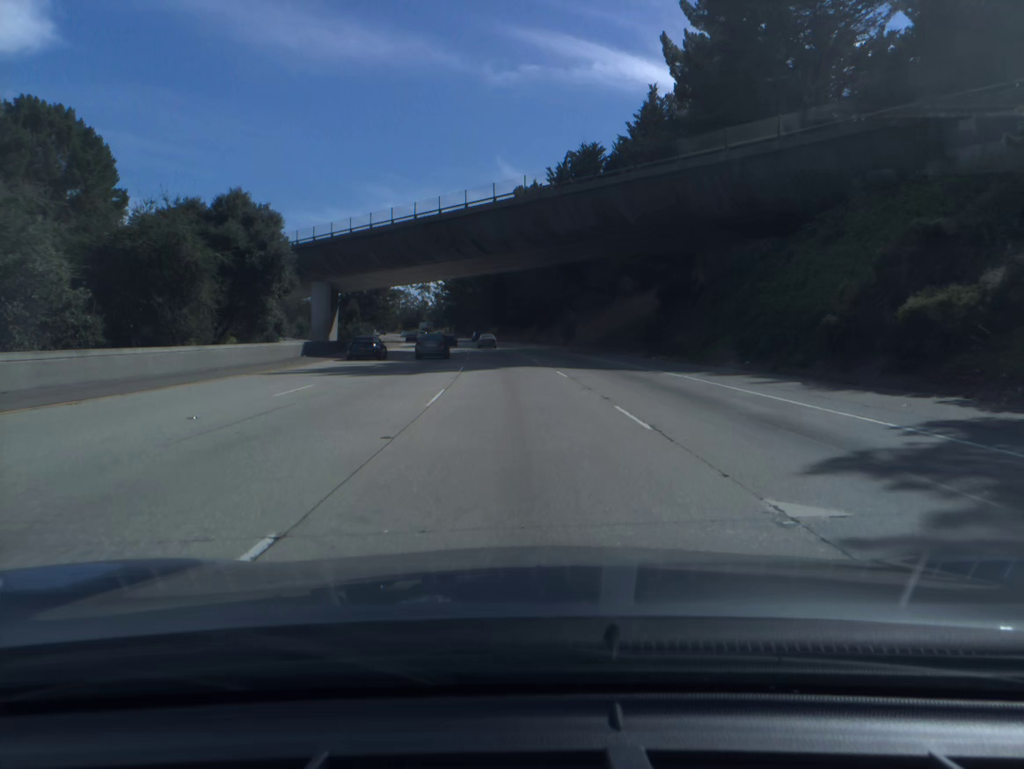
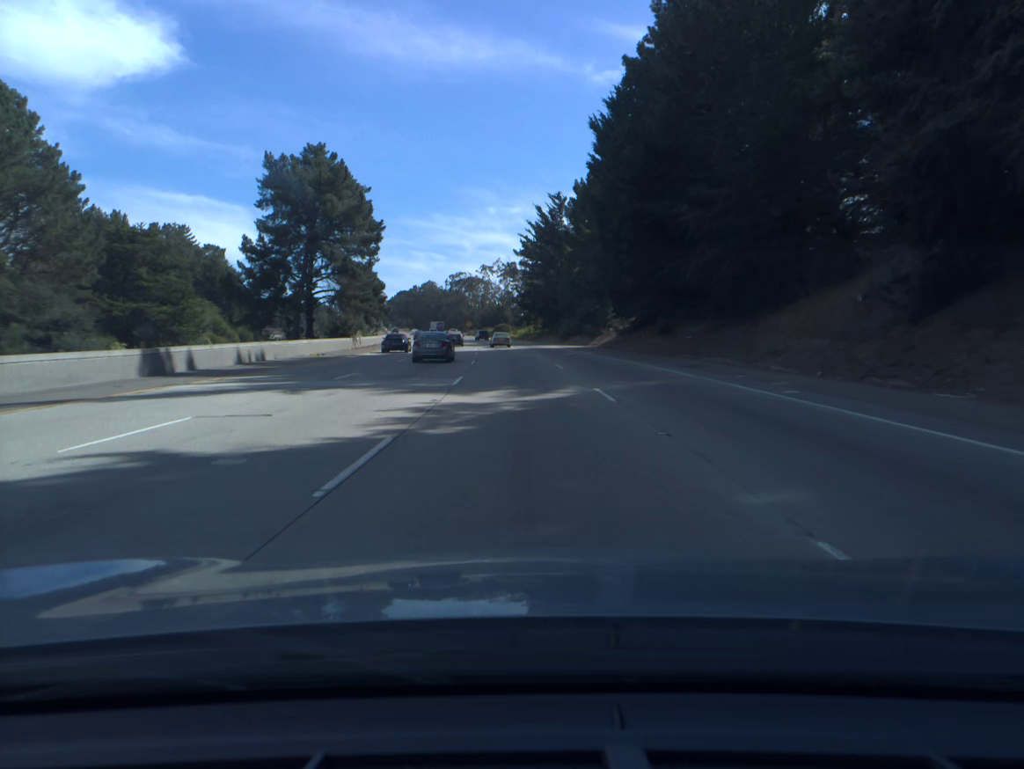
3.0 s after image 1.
(-6.4, +97.0) m; -7°
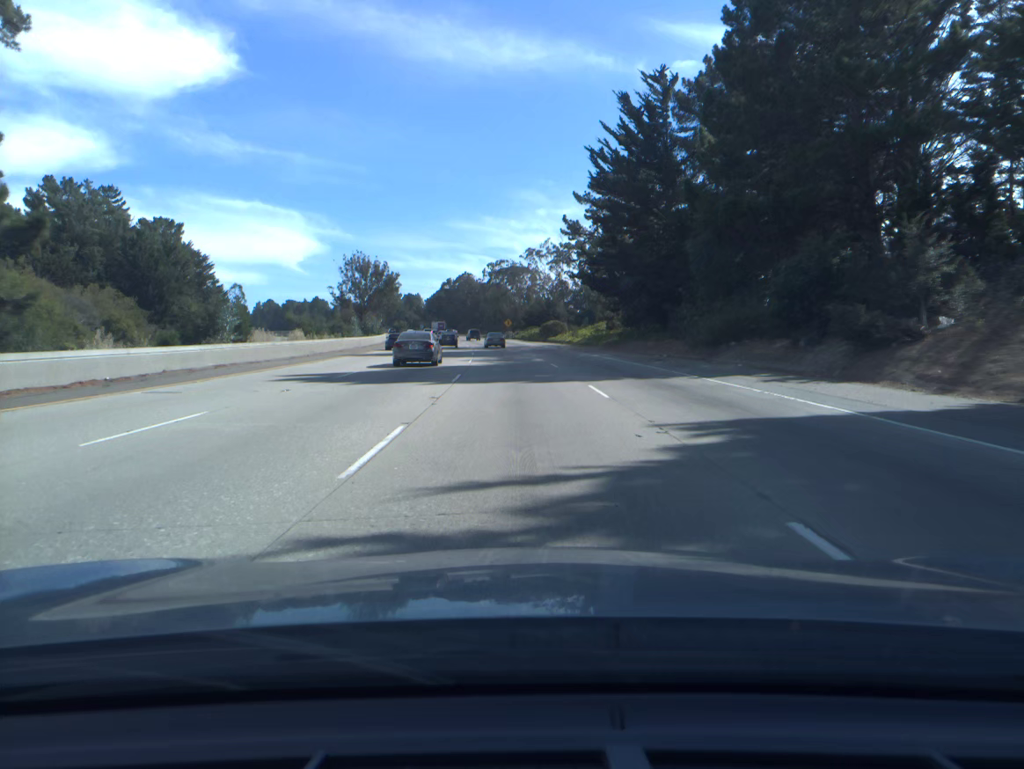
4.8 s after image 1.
(-1.9, +58.3) m; -4°
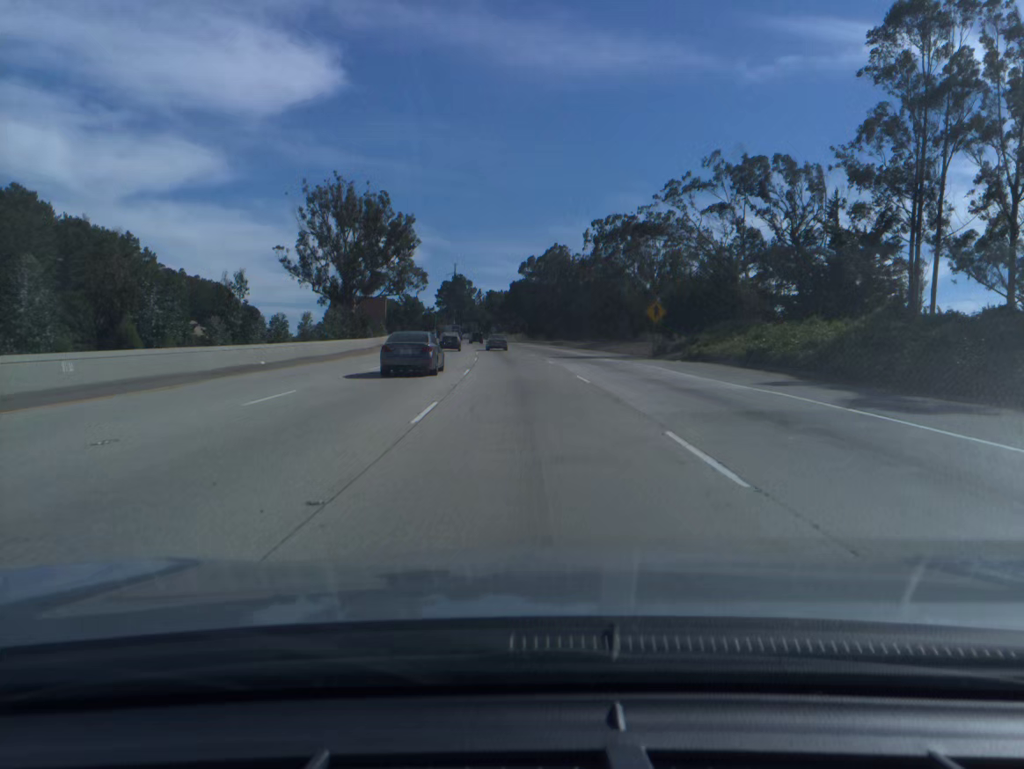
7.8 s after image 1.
(-6.1, +96.8) m; -7°
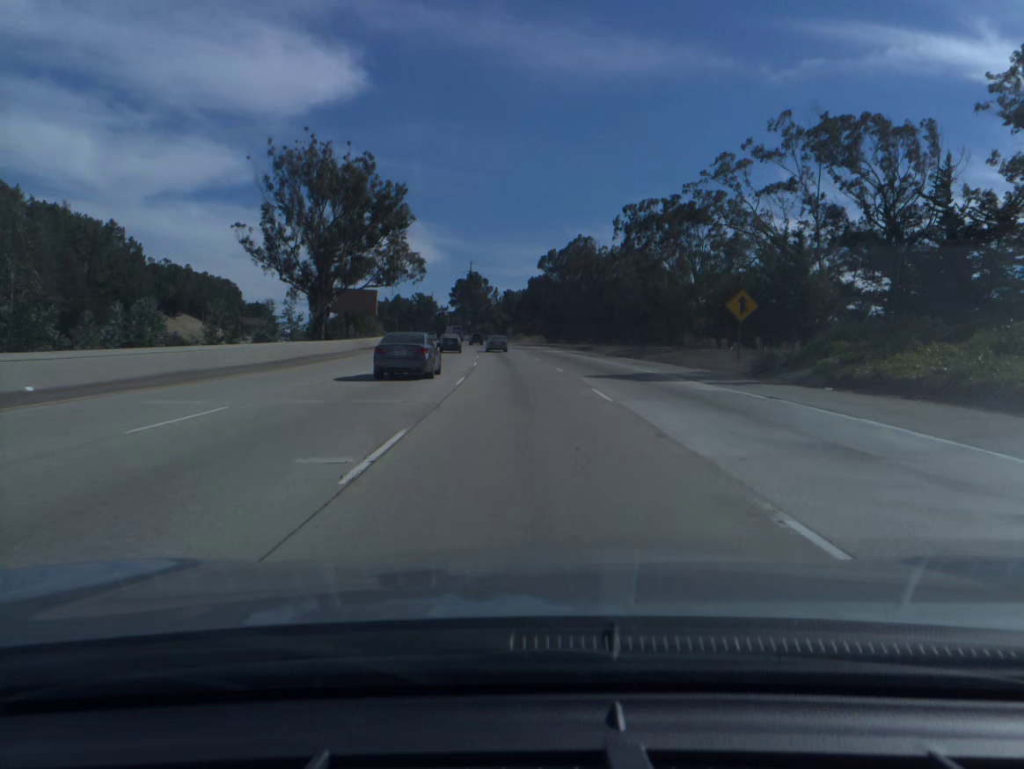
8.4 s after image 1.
(-0.2, +19.3) m; -1°
